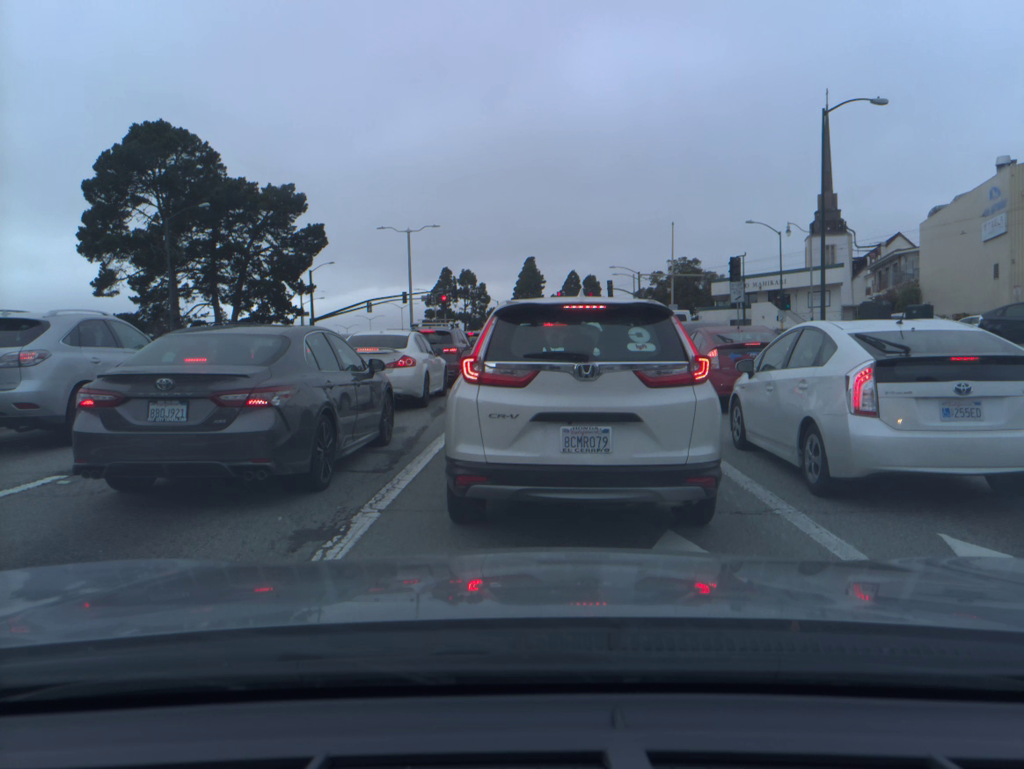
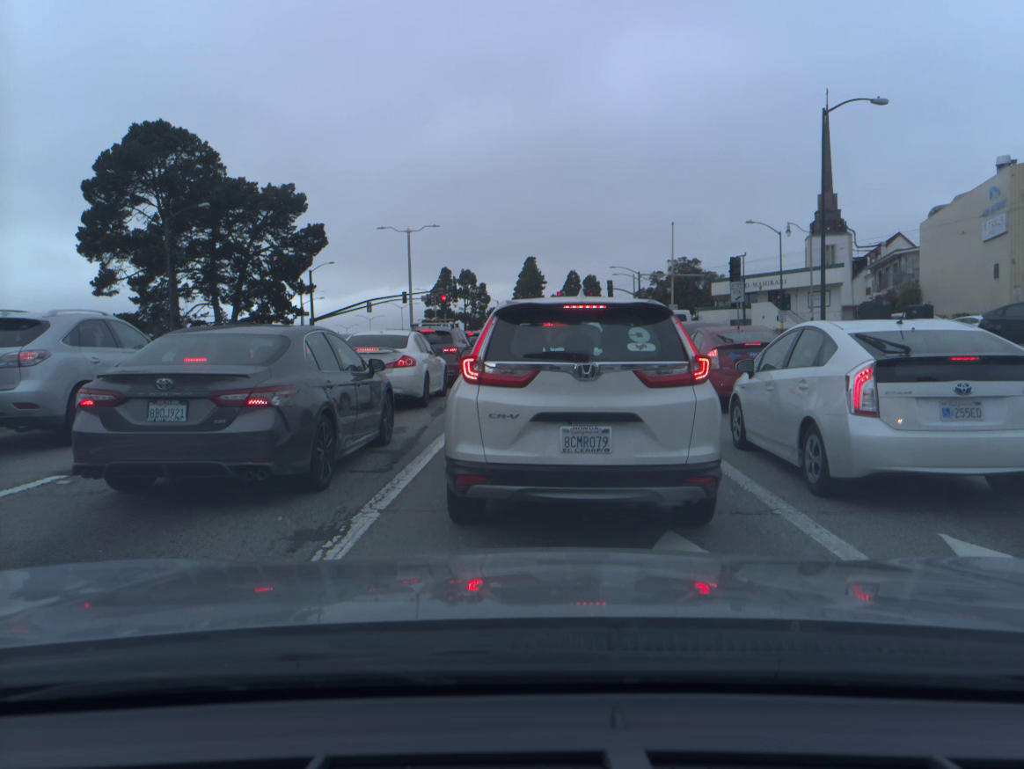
(0.0, 0.0) m; 0°
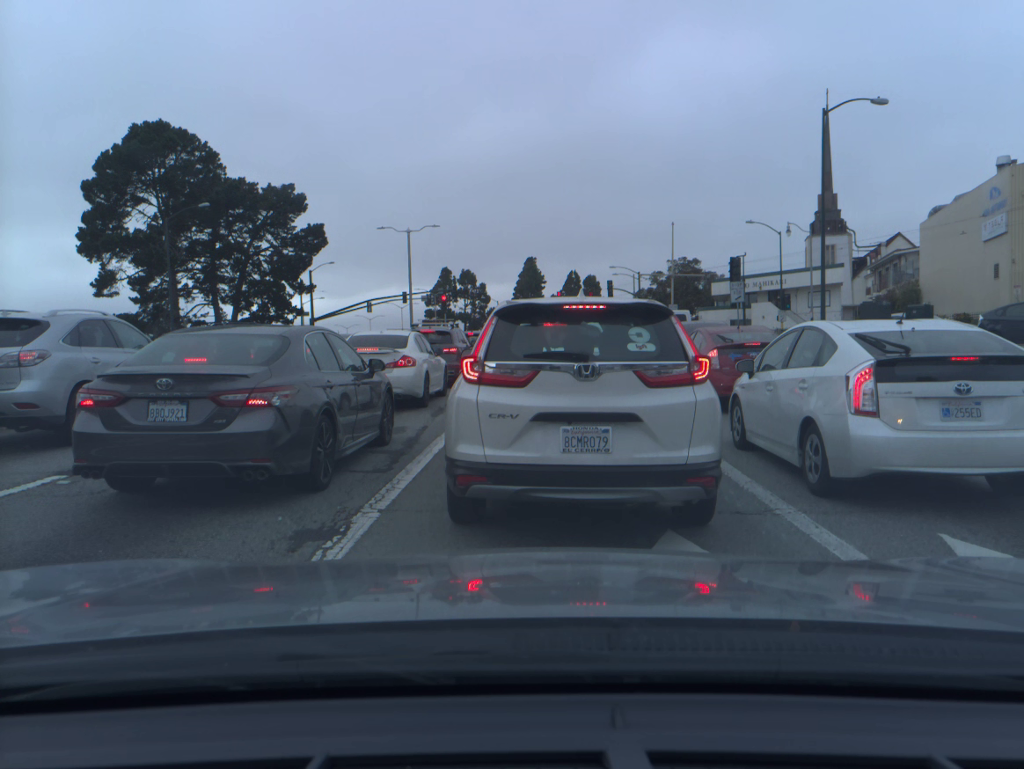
(0.0, 0.0) m; 0°
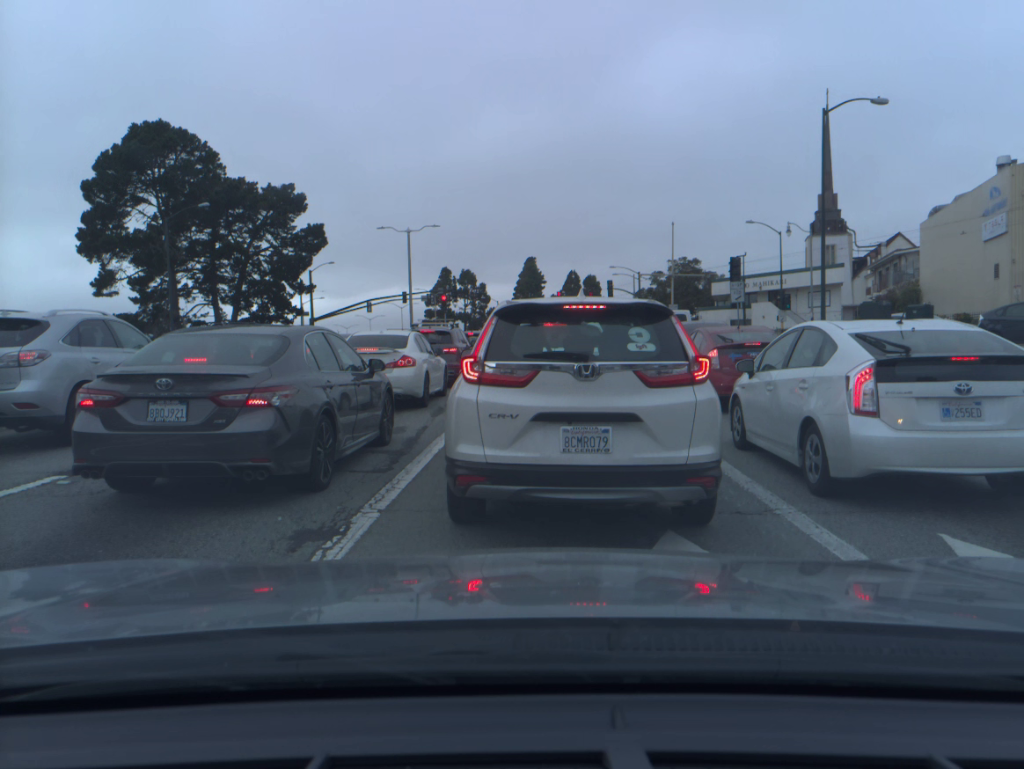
(0.0, 0.0) m; 0°
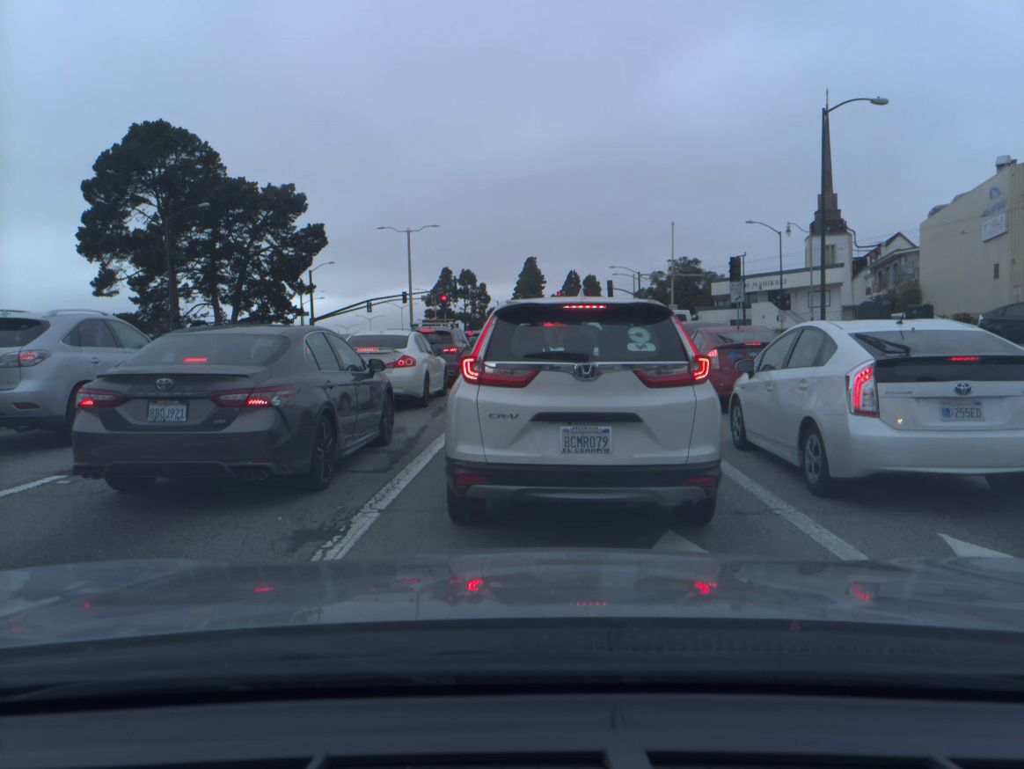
(0.0, 0.0) m; 0°
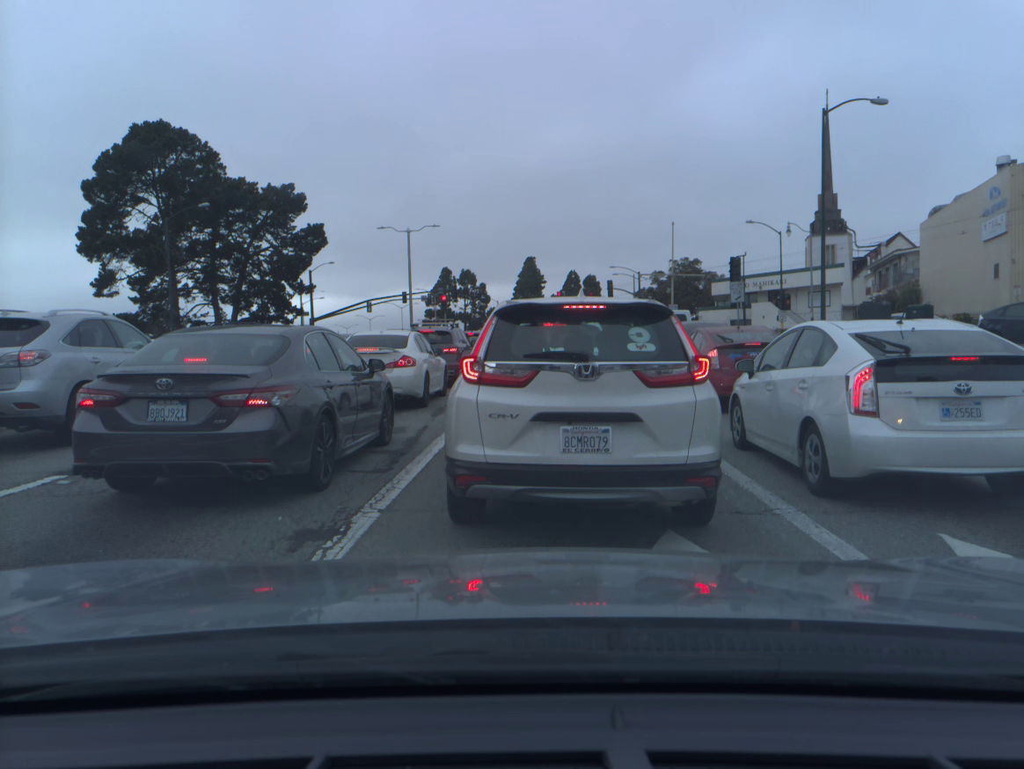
(0.0, 0.0) m; 0°
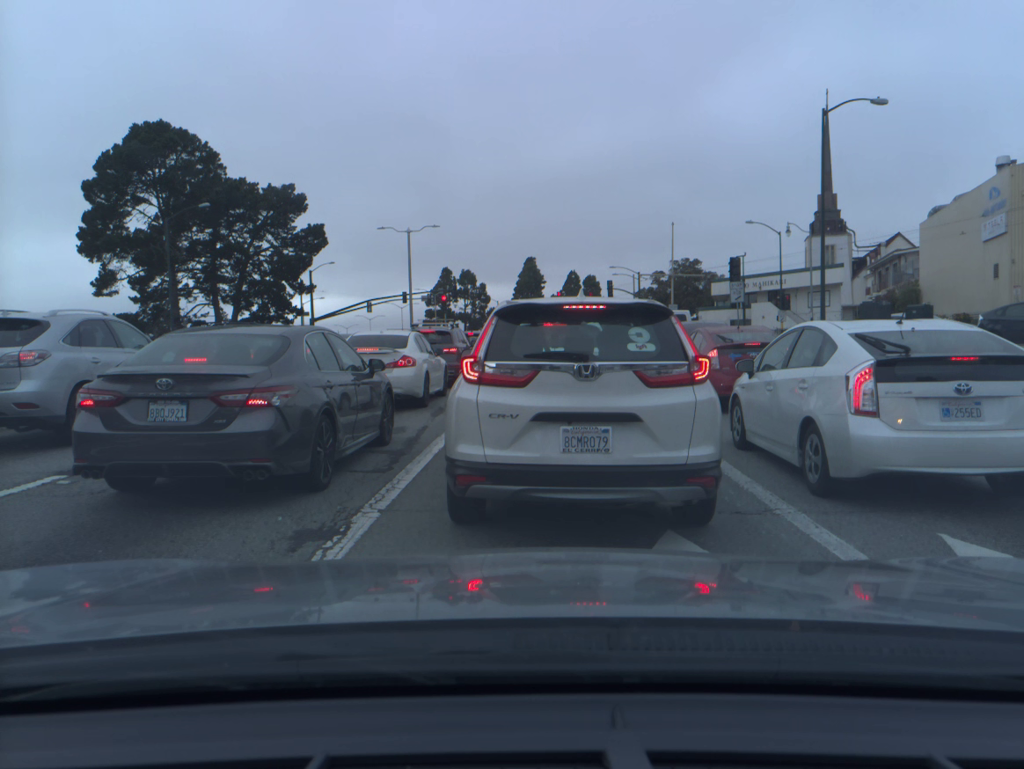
(0.0, 0.0) m; 0°
